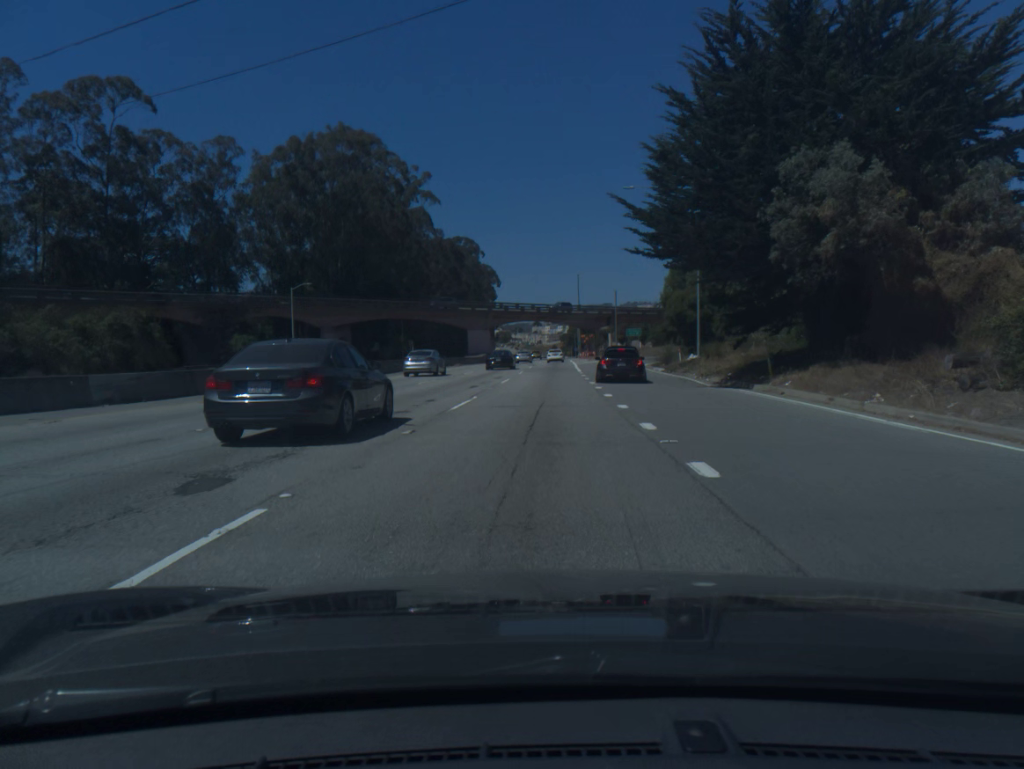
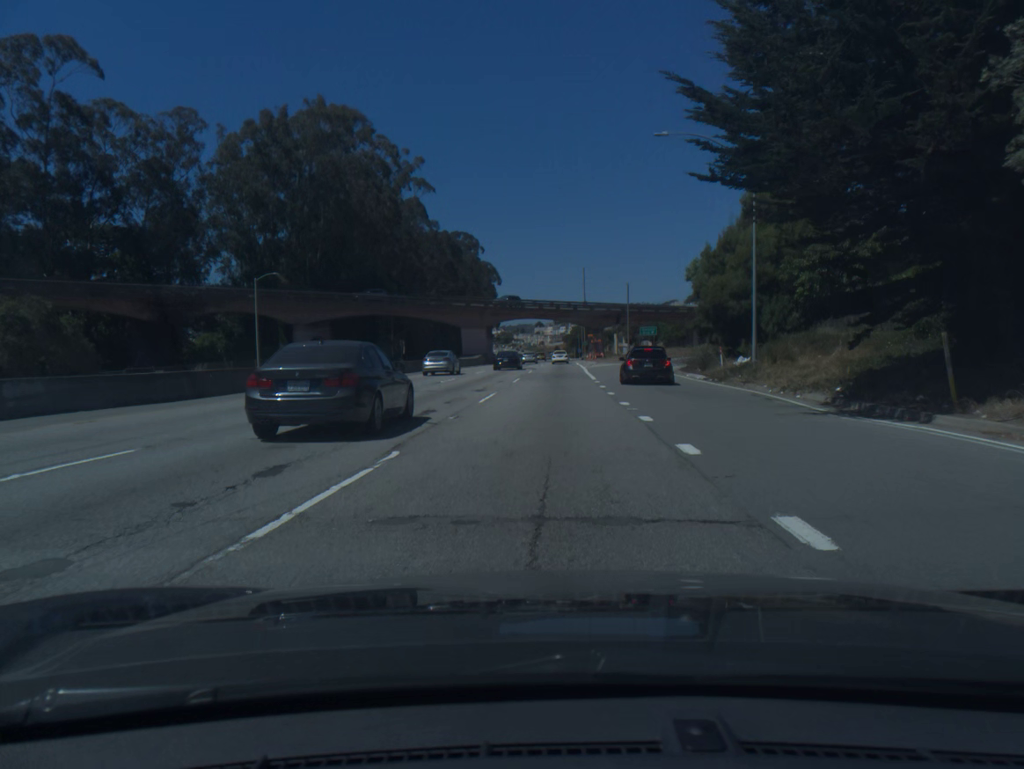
(0.0, +11.6) m; 0°
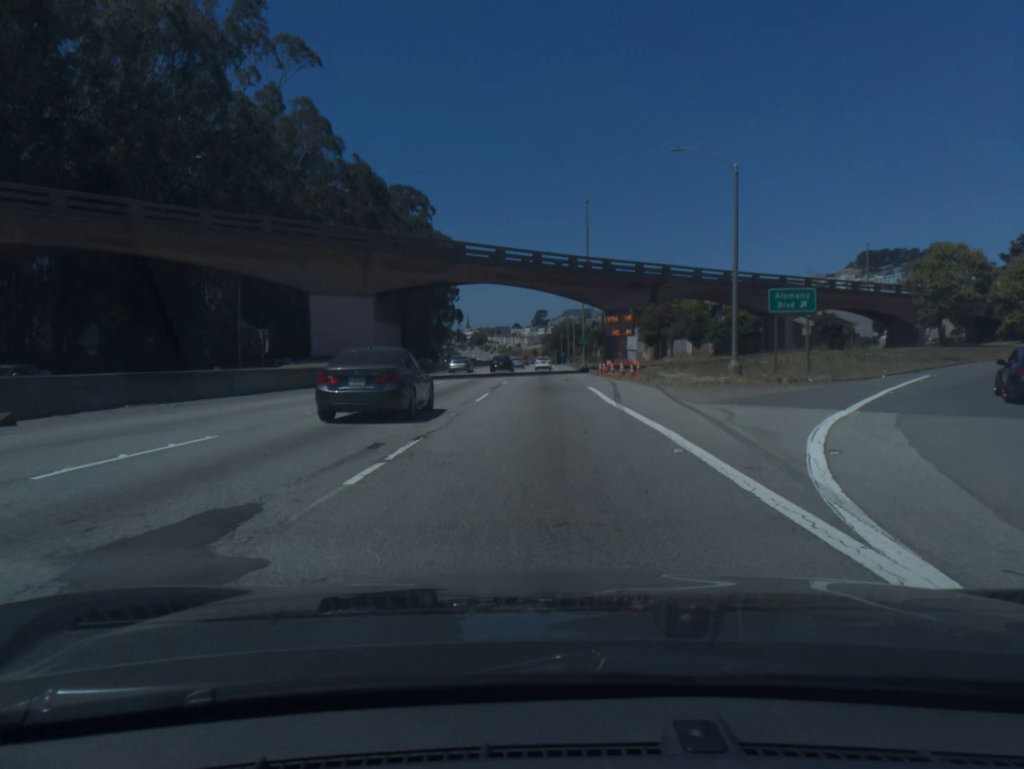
(+0.9, +57.0) m; +2°
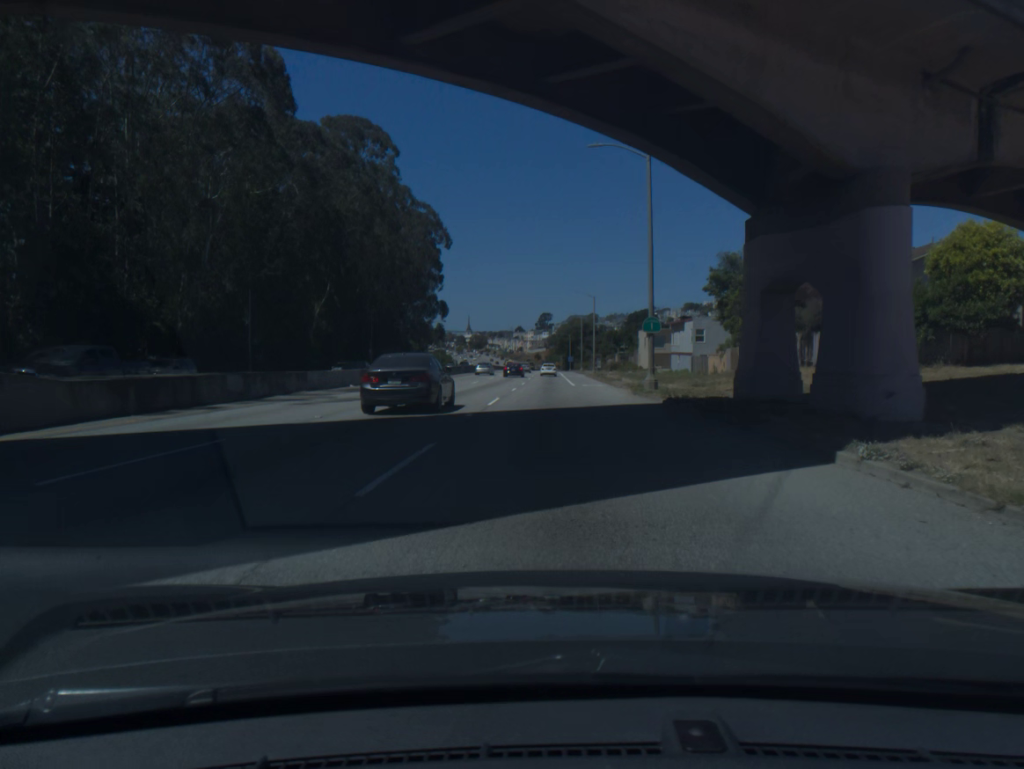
(-0.1, +44.4) m; 0°
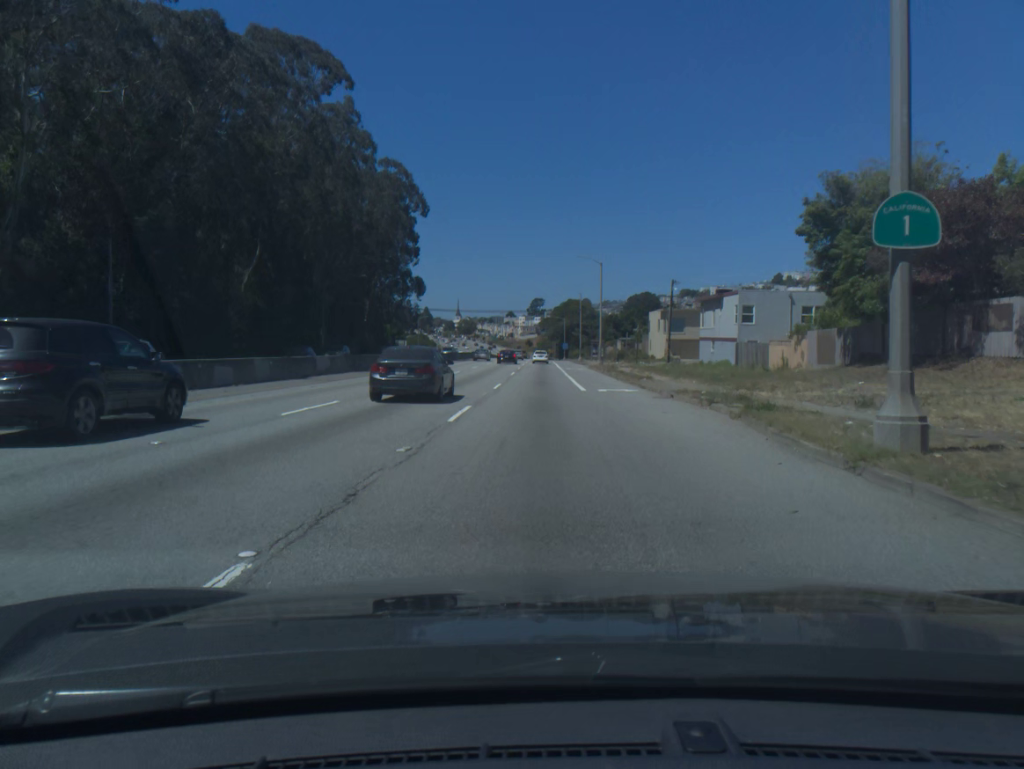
(+0.1, +21.7) m; +1°
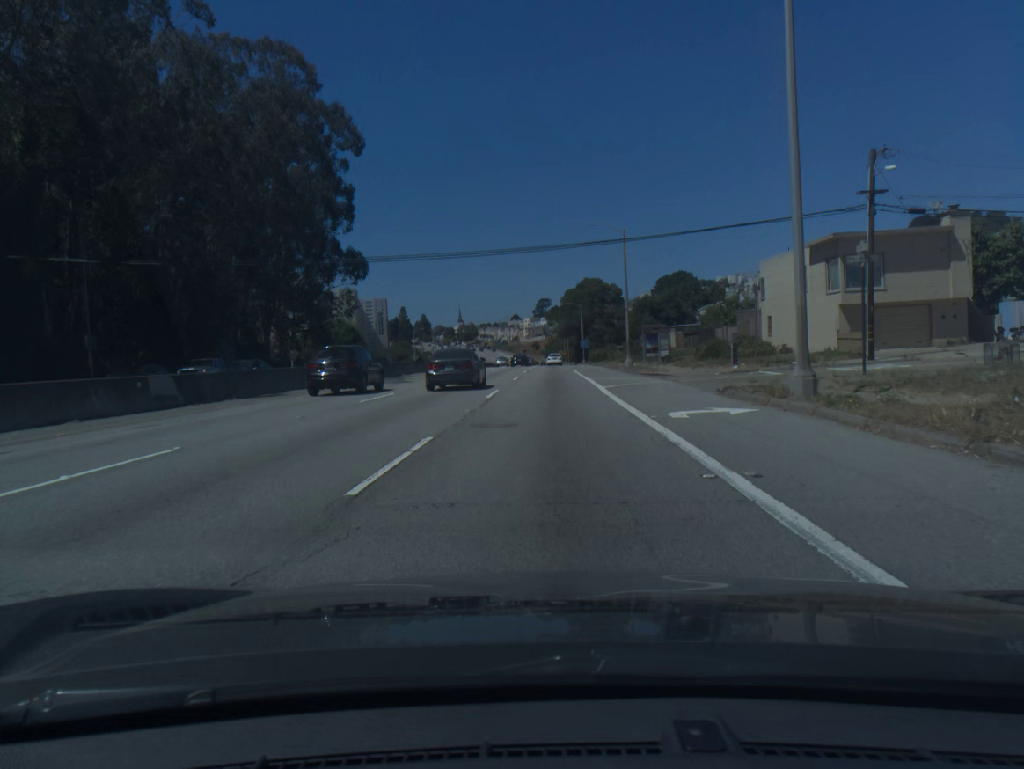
(-0.2, +53.2) m; -1°
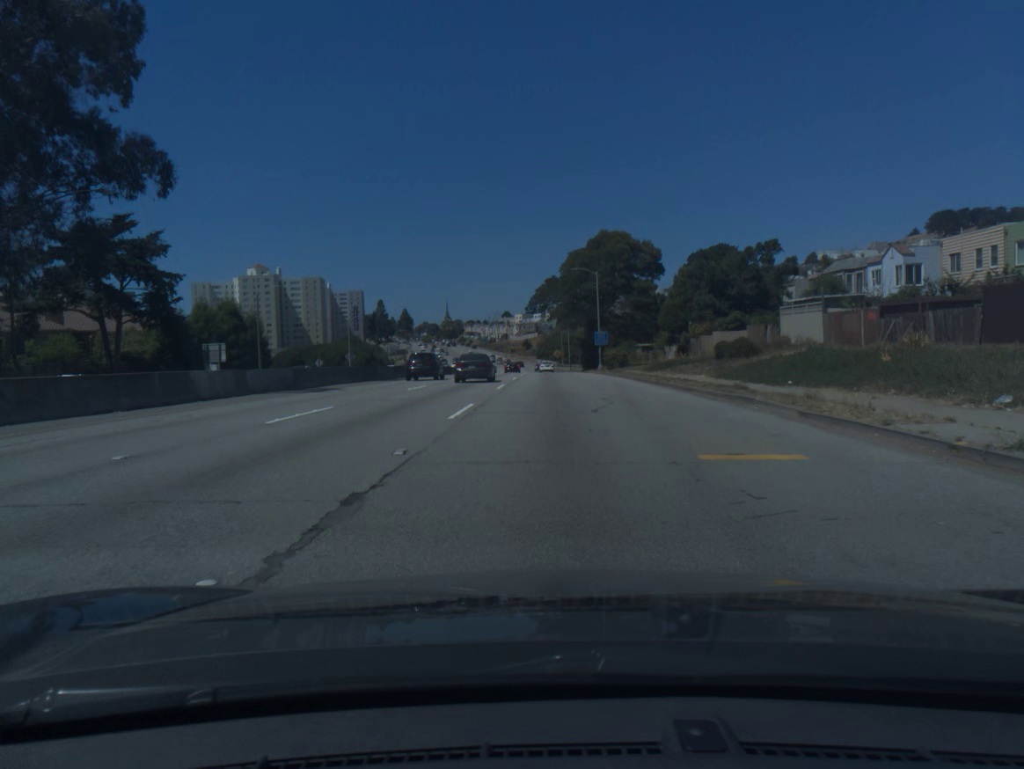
(+0.1, +51.1) m; 0°
